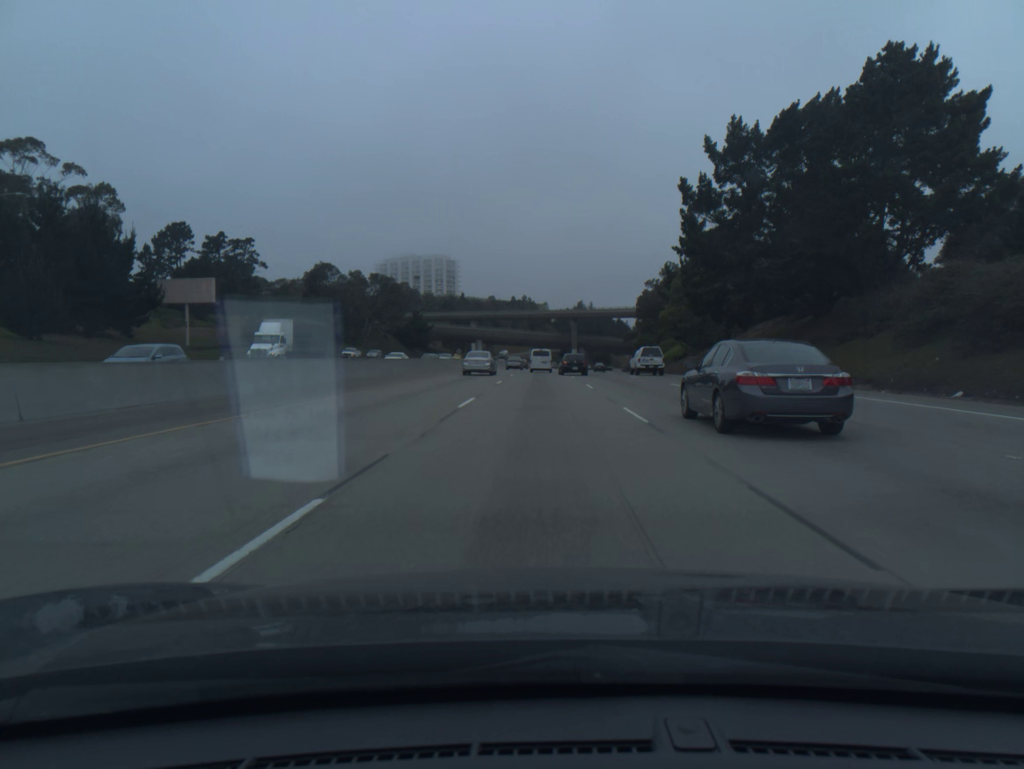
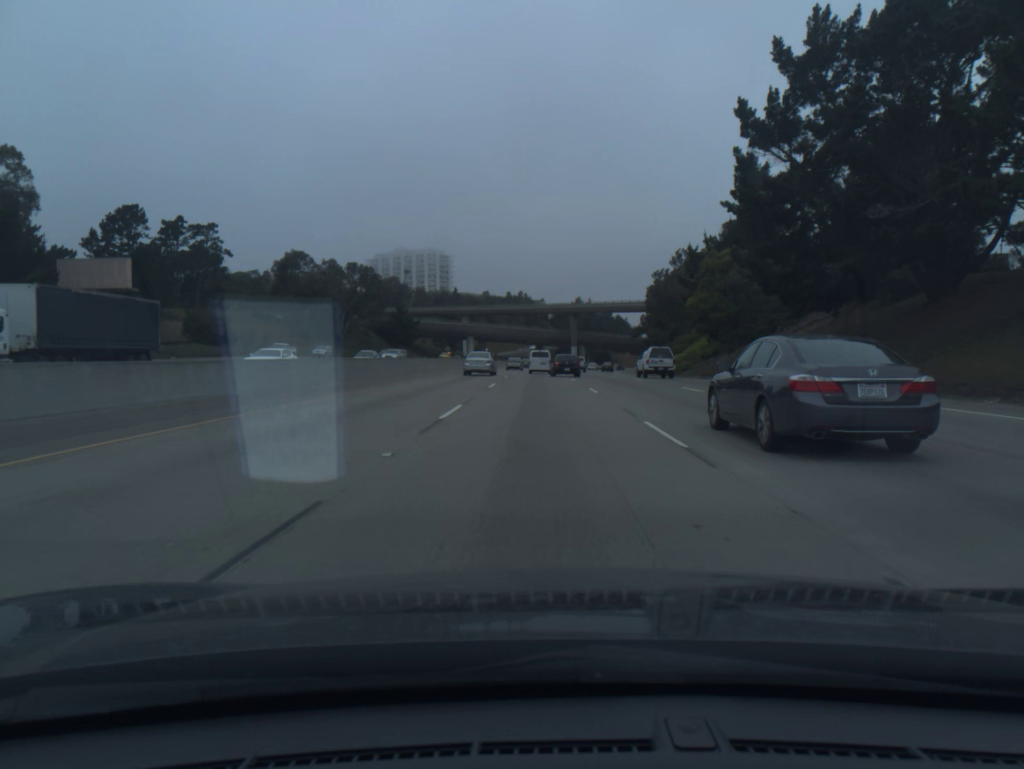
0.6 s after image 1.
(0.0, +17.7) m; 0°
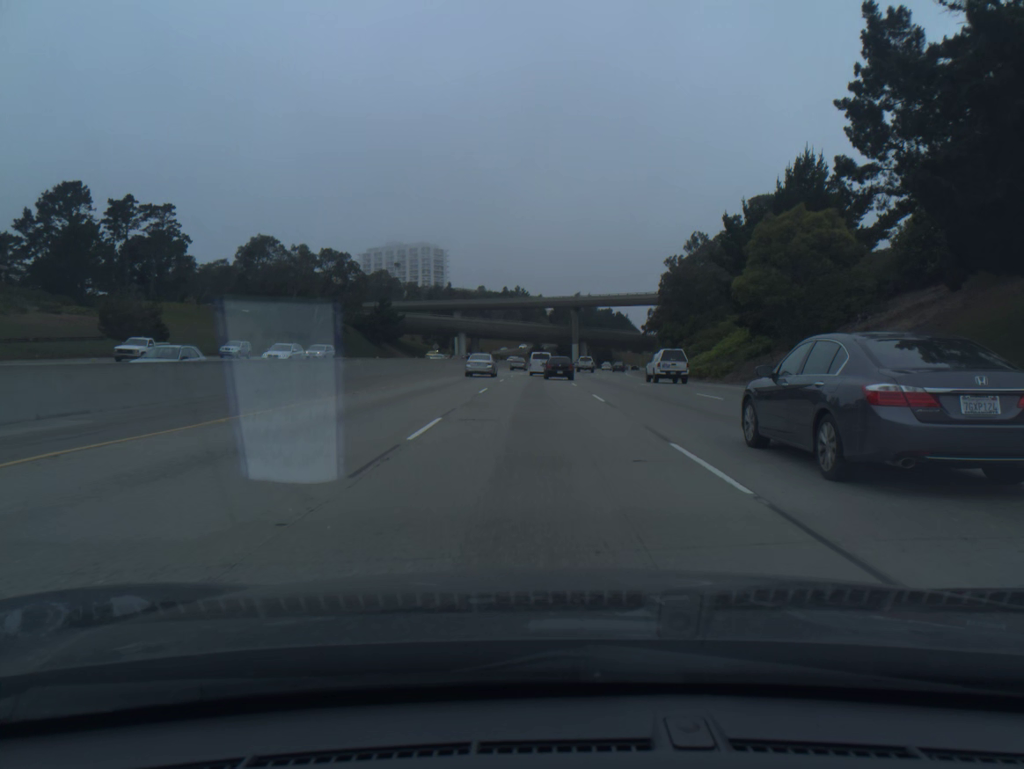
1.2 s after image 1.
(0.0, +17.7) m; 0°
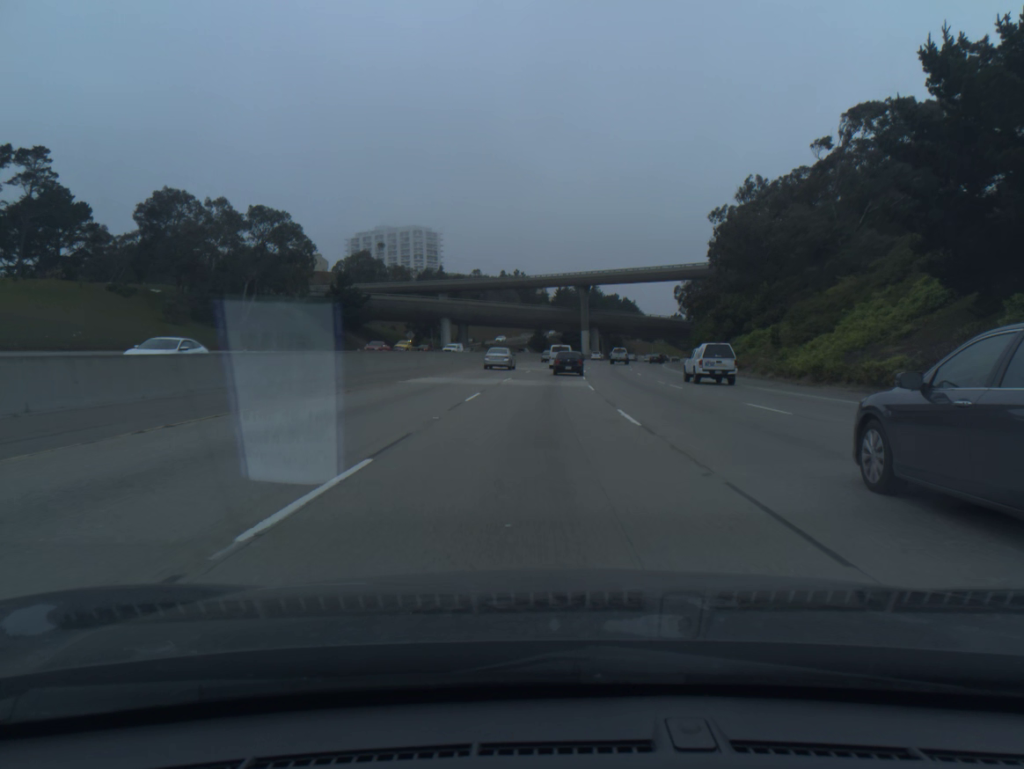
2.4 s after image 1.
(-0.1, +35.2) m; 0°
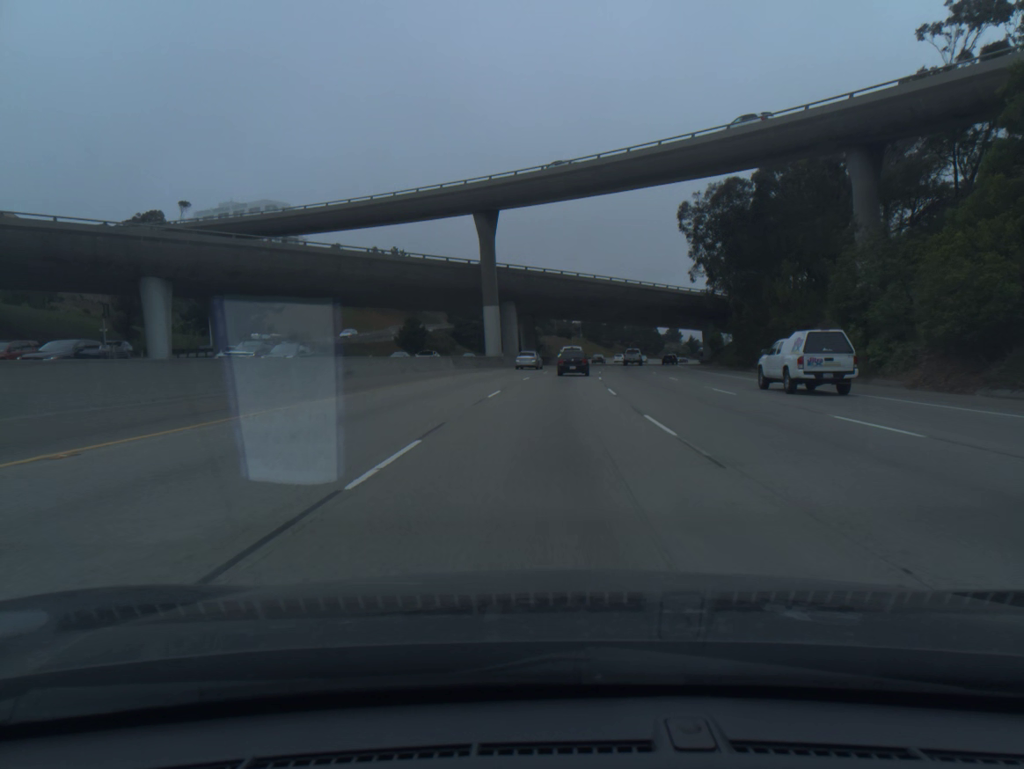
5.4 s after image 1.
(+4.1, +85.4) m; +7°
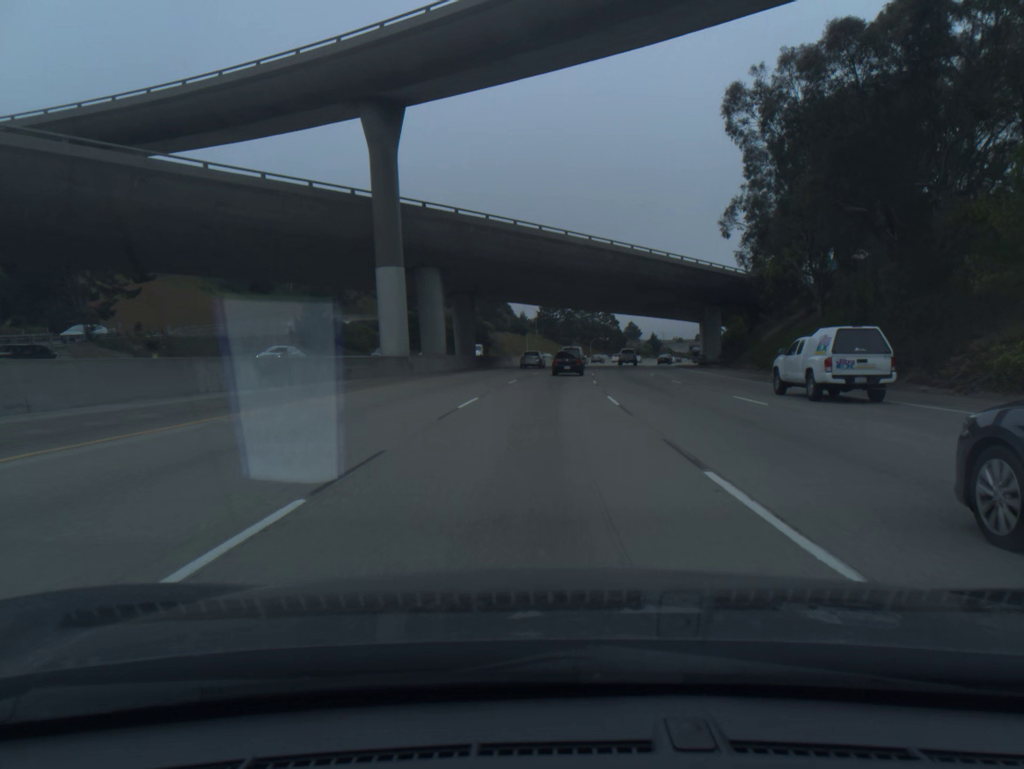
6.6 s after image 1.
(+1.0, +33.5) m; +3°
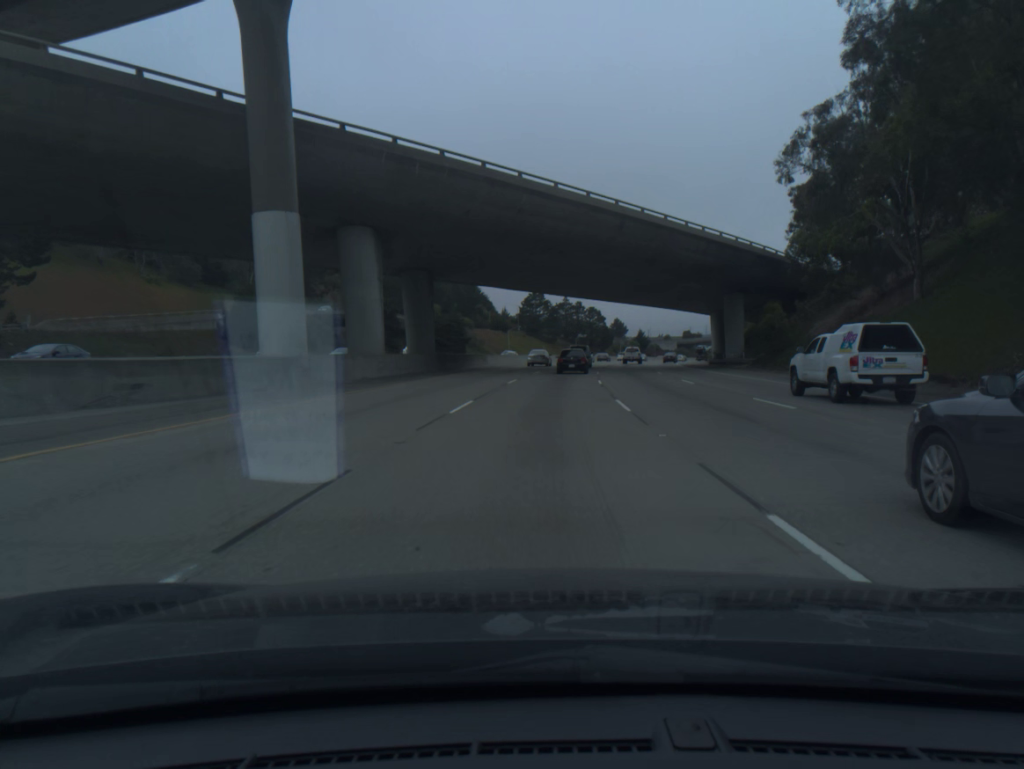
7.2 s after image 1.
(+0.2, +16.7) m; +1°
